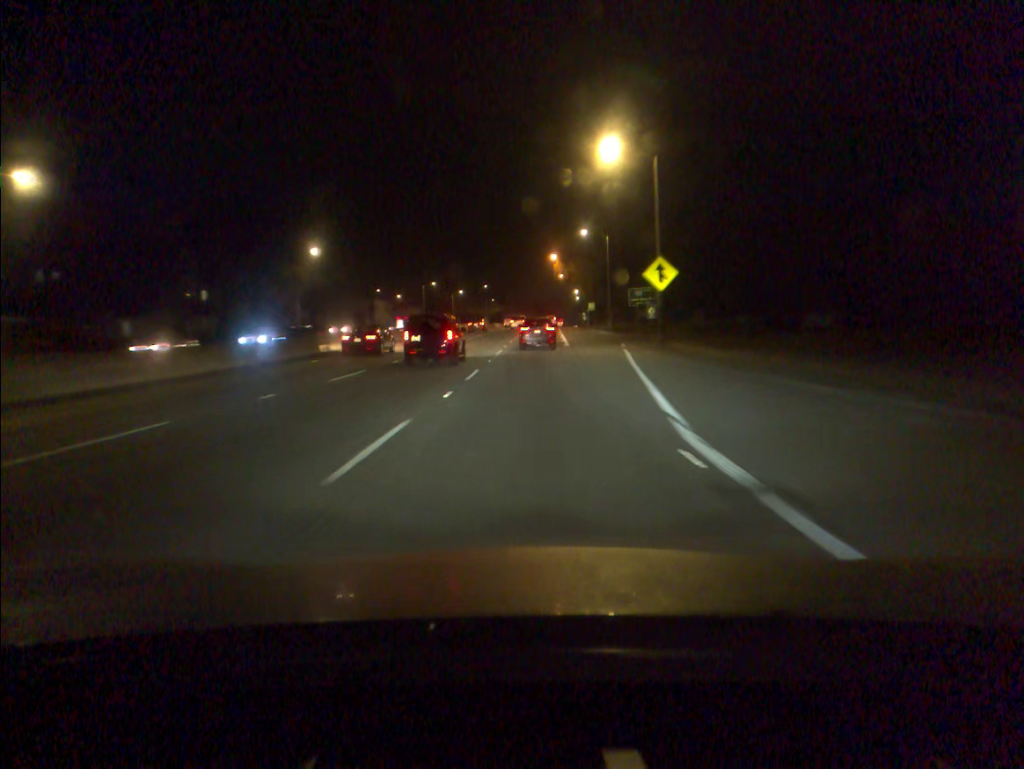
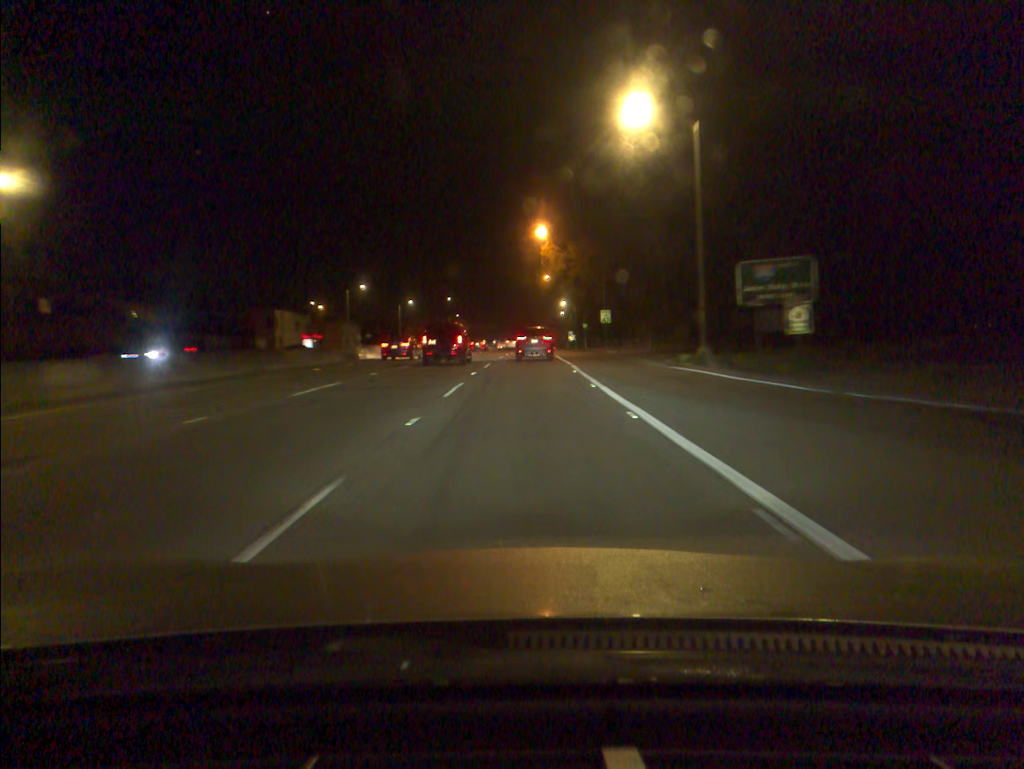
(+0.8, +48.1) m; +2°
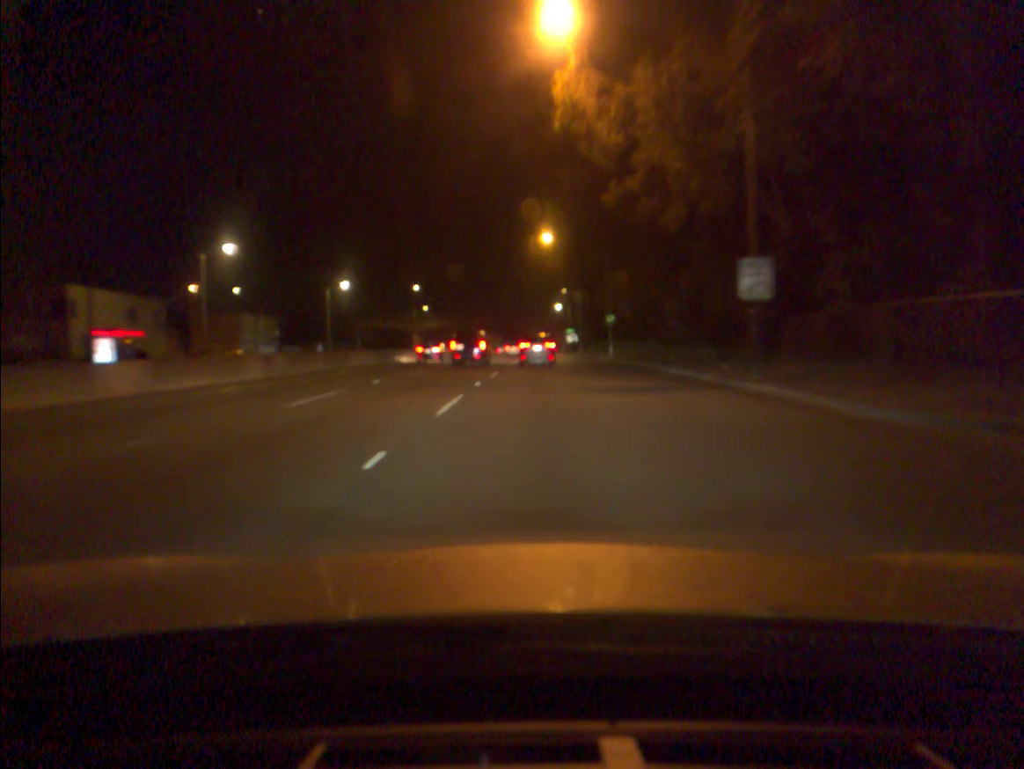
(+0.3, +47.3) m; +1°
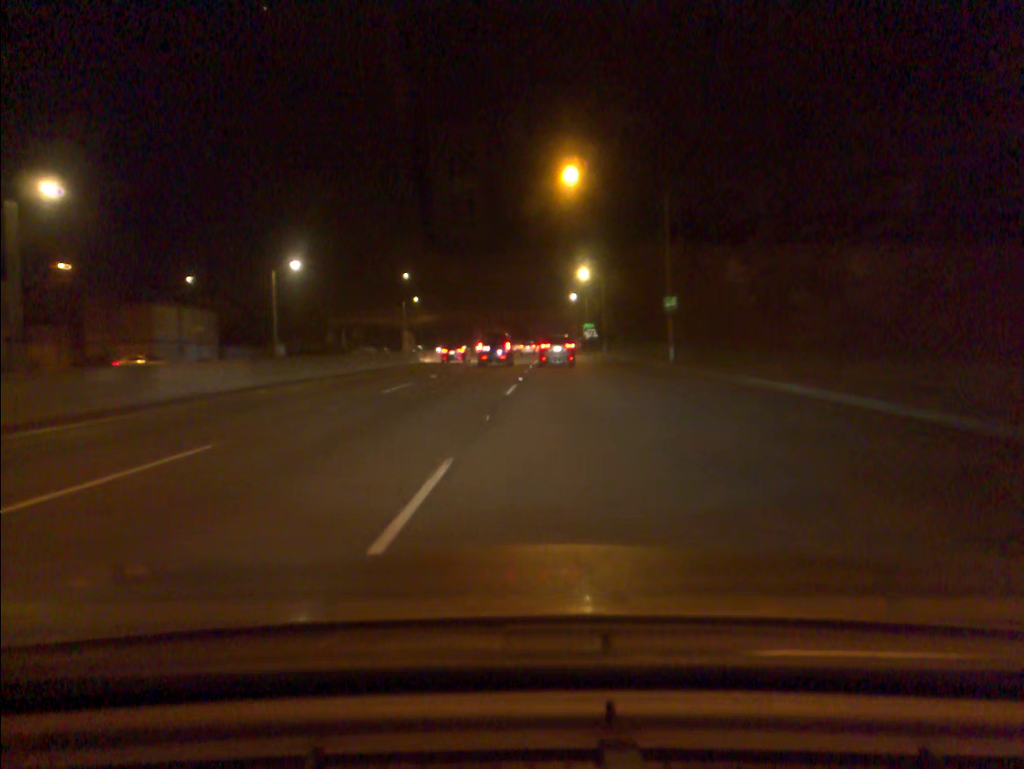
(-0.1, +23.7) m; -1°
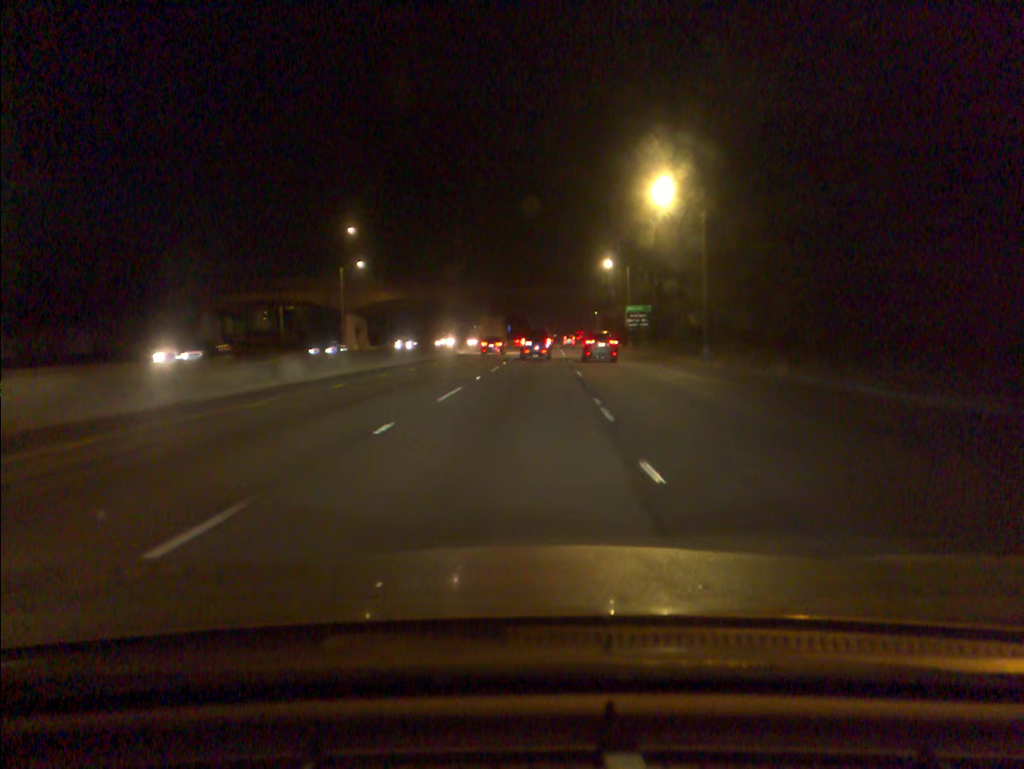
(-0.3, +48.4) m; 0°
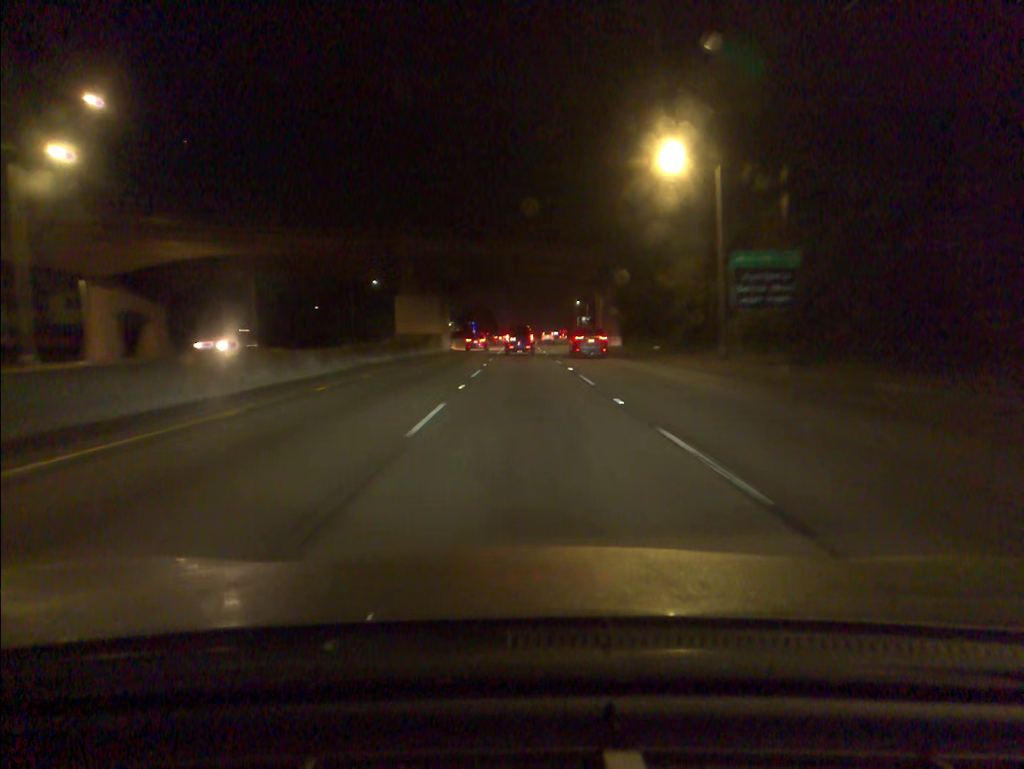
(+0.9, +50.7) m; +3°
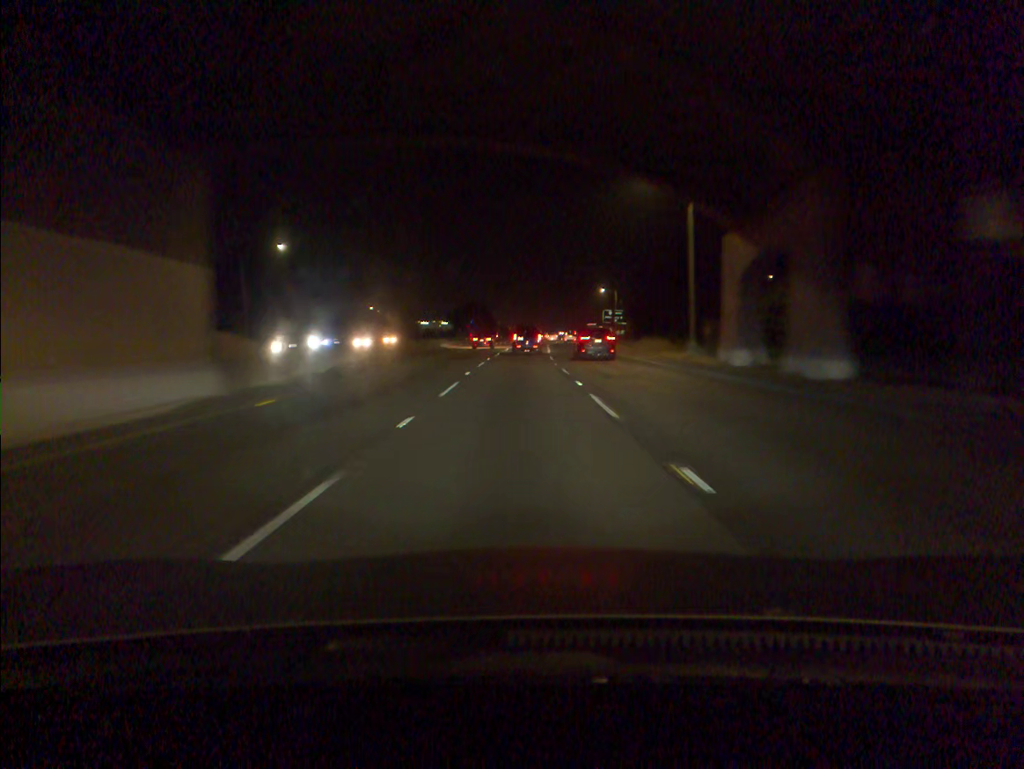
(0.0, +51.9) m; 0°
